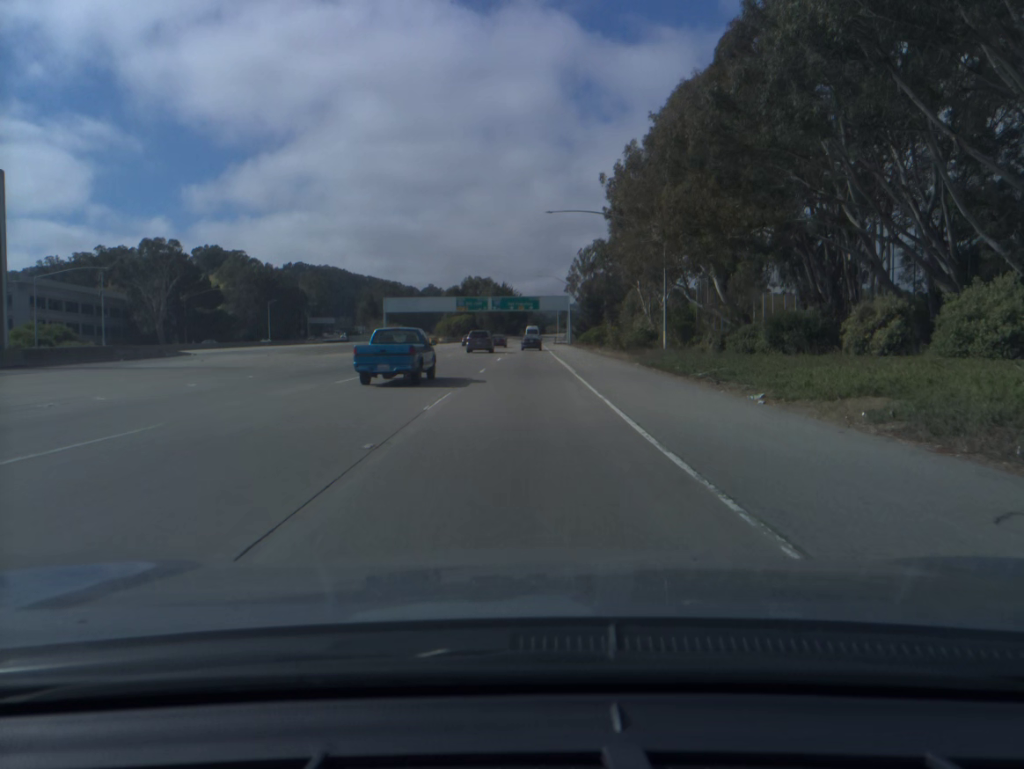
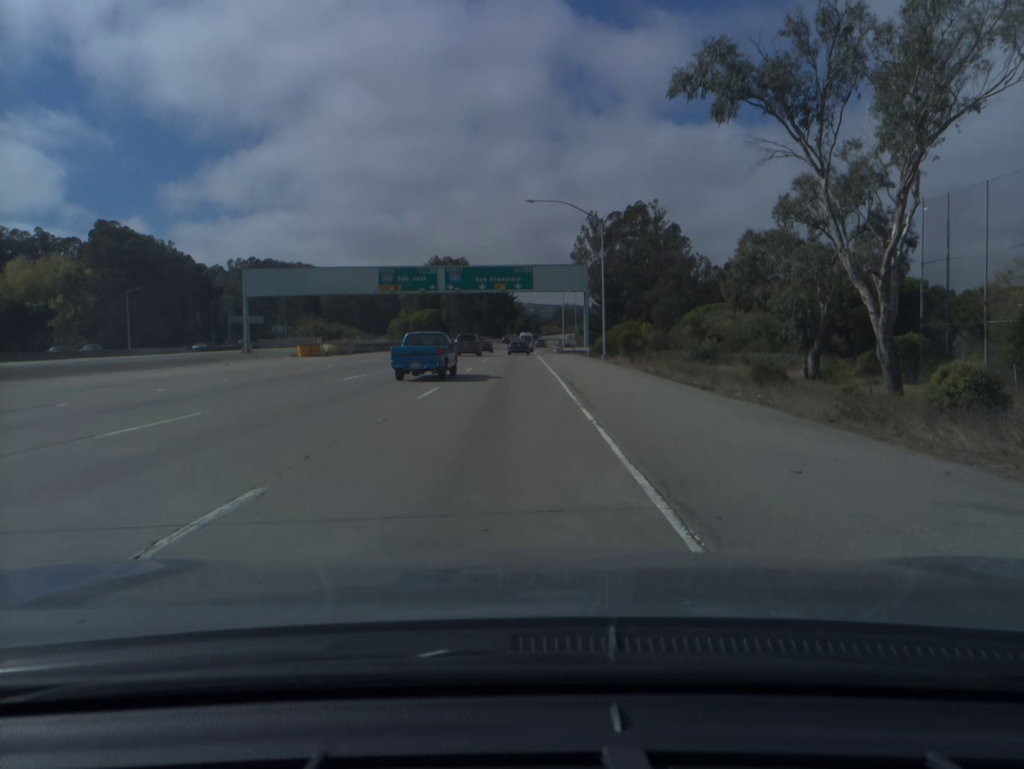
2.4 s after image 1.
(+0.9, +68.8) m; +1°
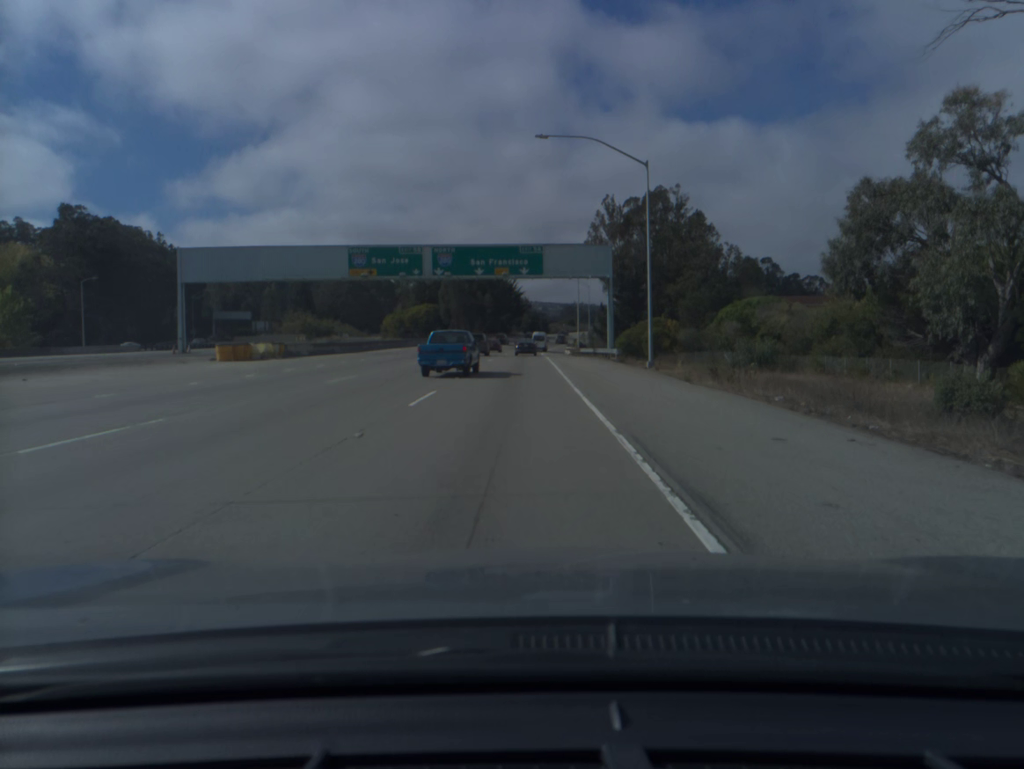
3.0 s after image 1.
(-0.1, +17.3) m; -1°
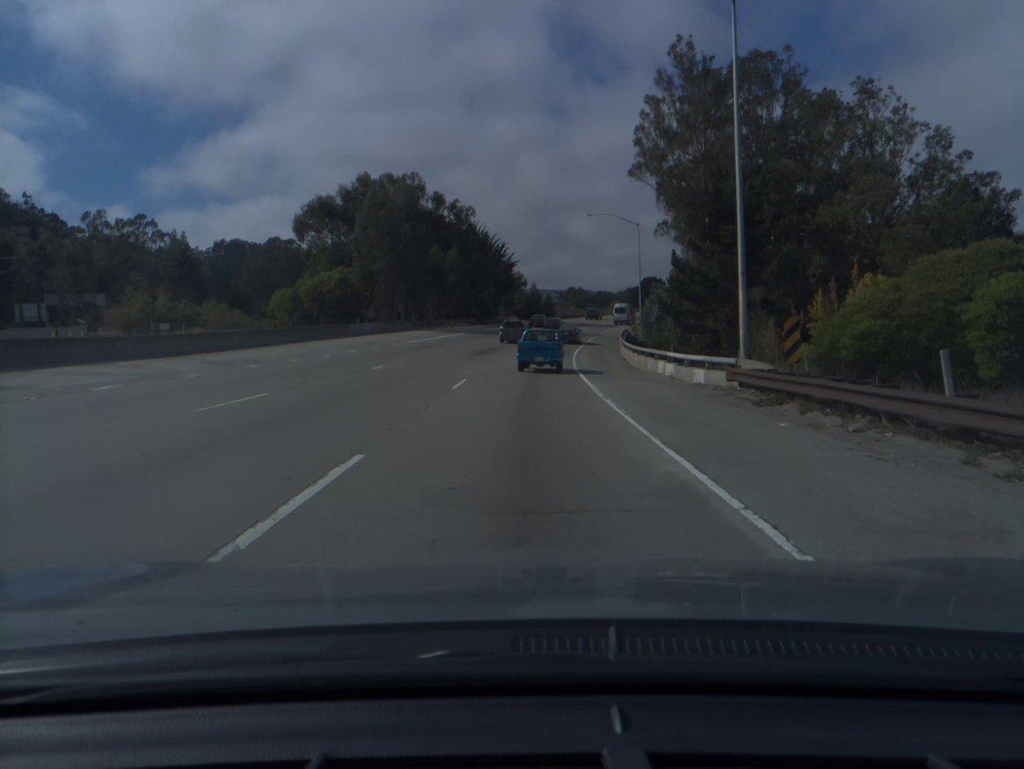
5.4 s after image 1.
(-0.2, +68.8) m; 0°
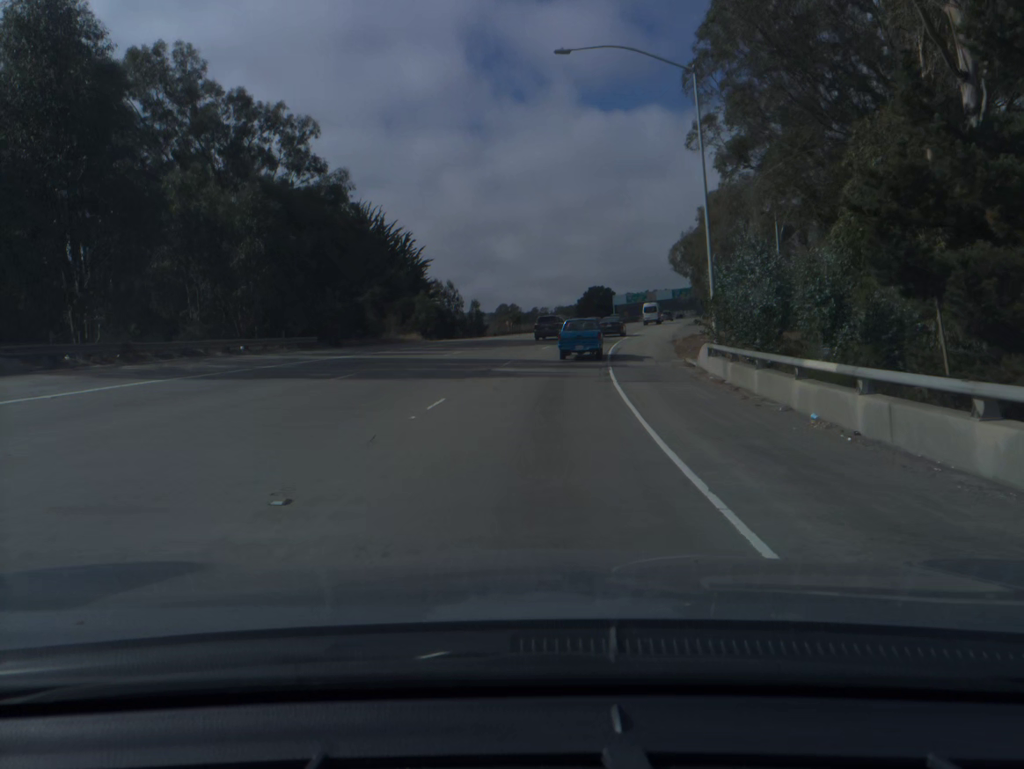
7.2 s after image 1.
(+1.6, +50.4) m; +5°
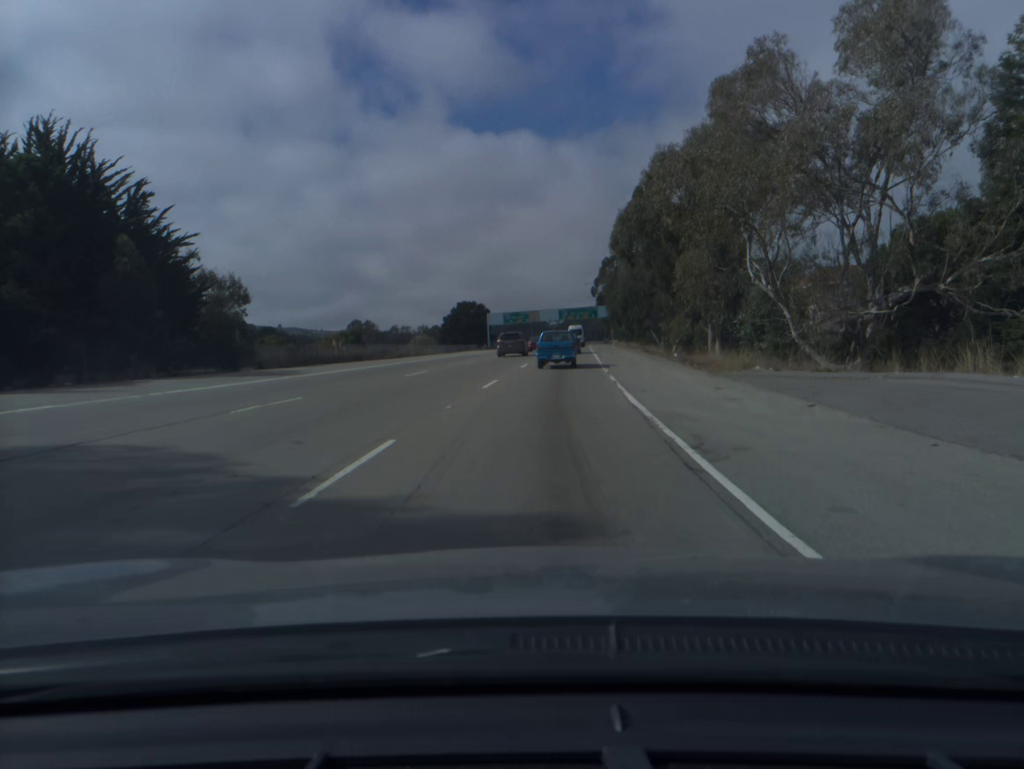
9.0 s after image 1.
(+3.8, +48.5) m; +10°
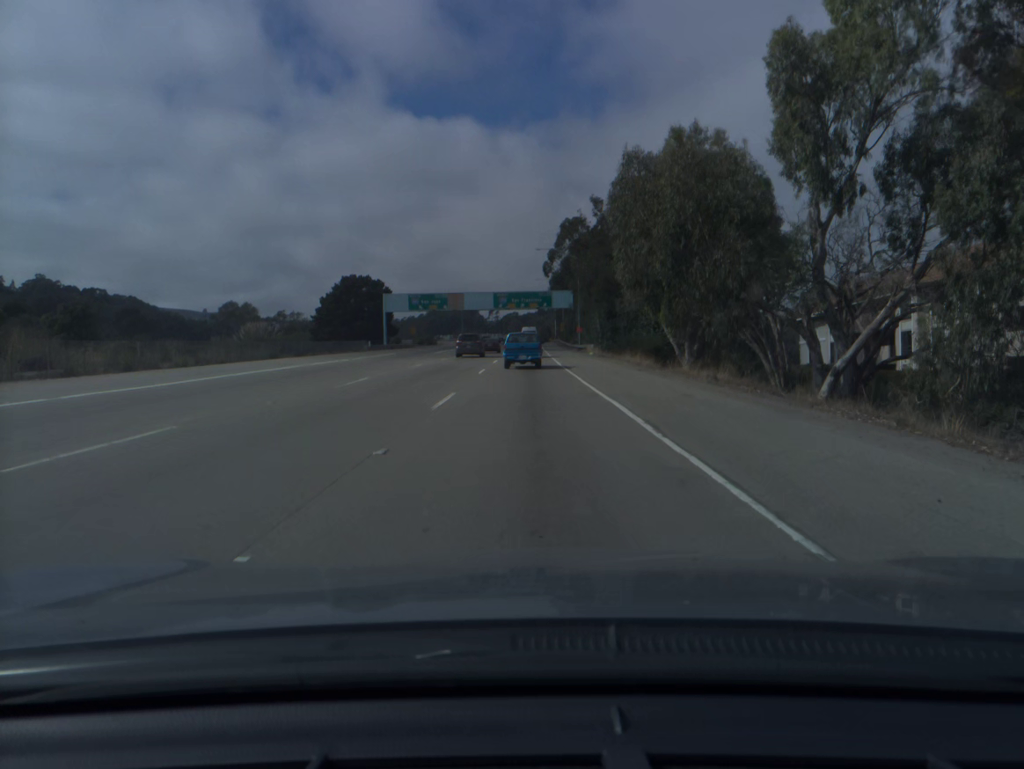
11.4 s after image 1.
(+3.4, +63.3) m; +4°
